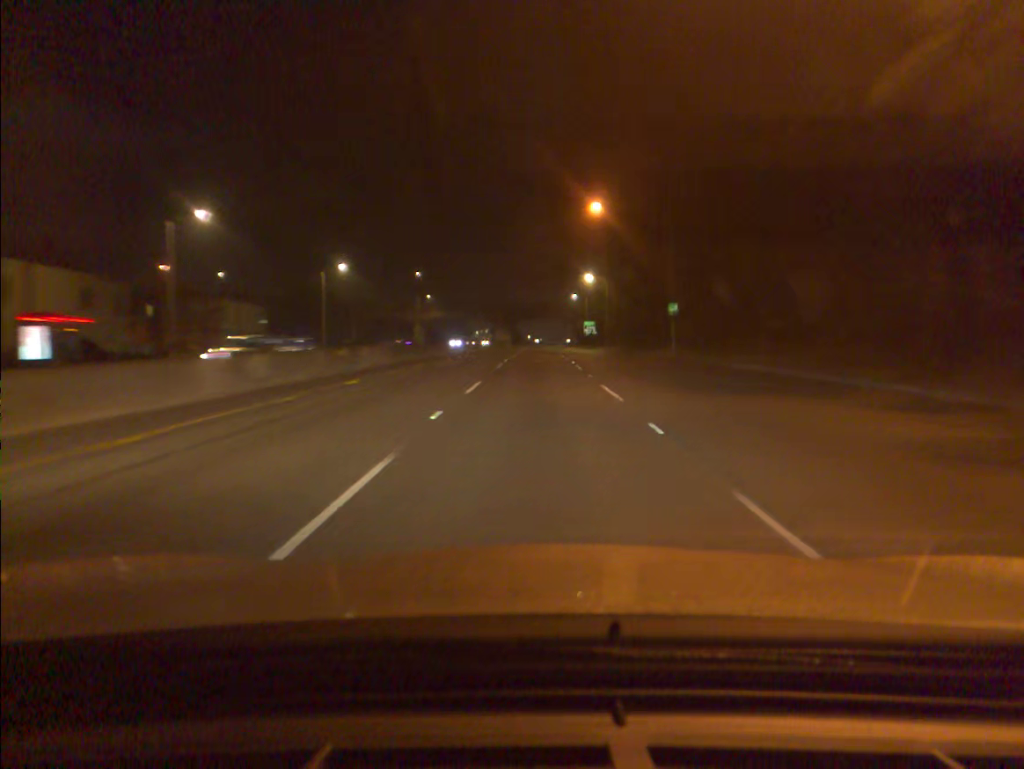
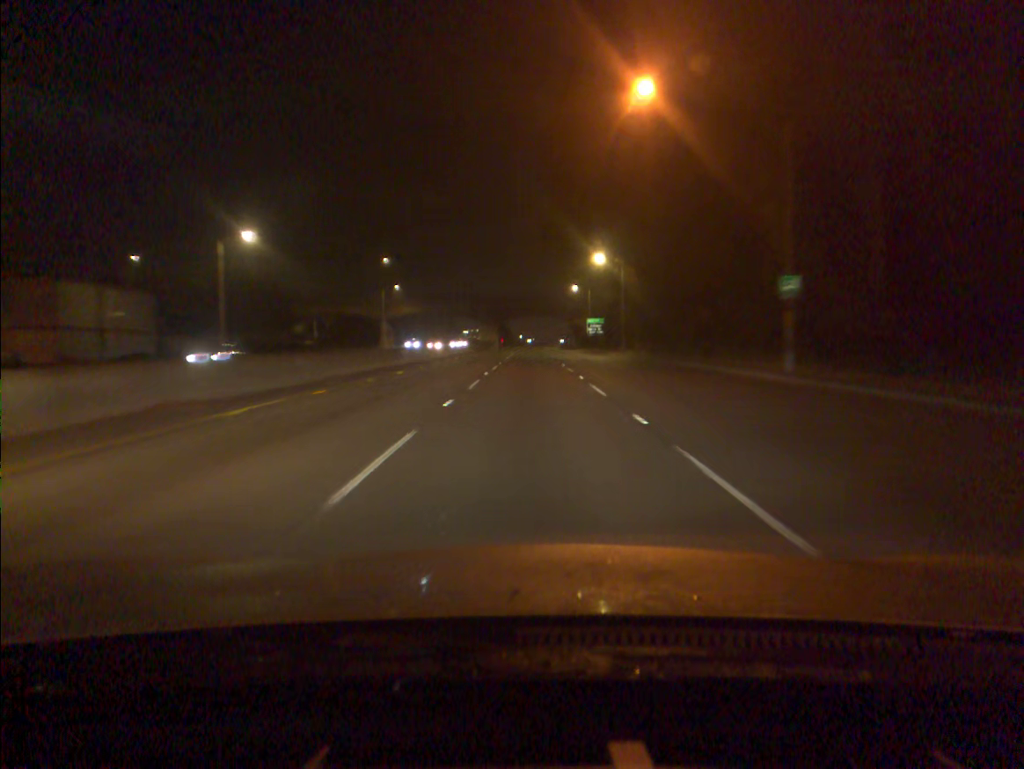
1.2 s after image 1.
(+0.2, +26.5) m; +1°
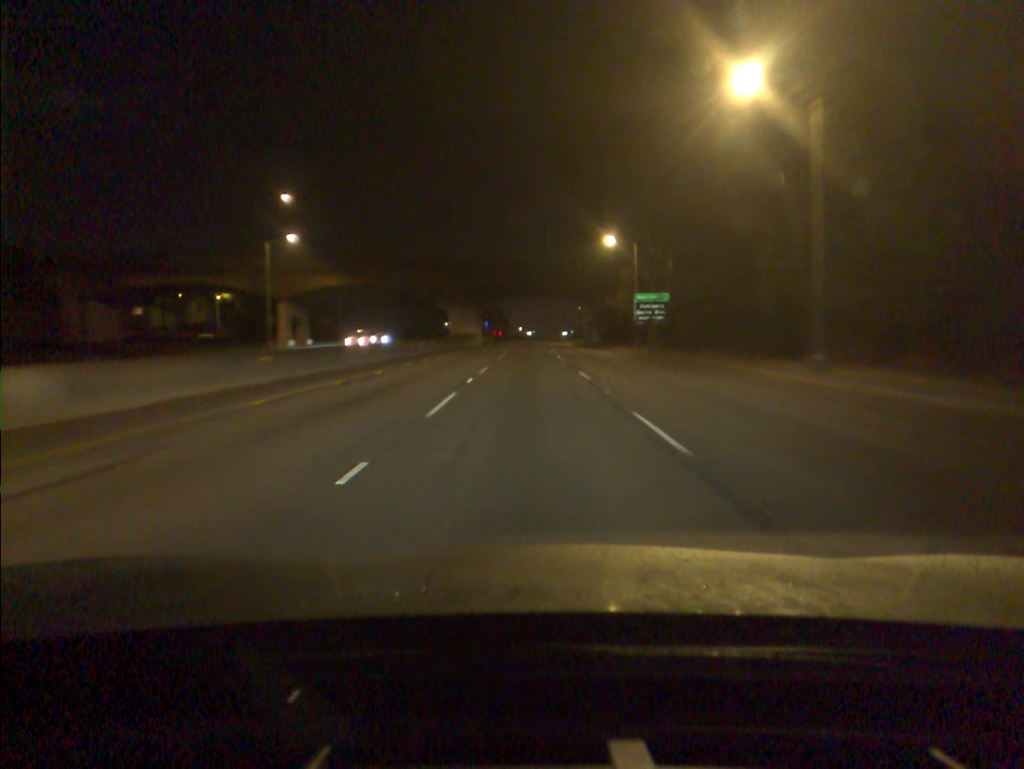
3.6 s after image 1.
(0.0, +53.0) m; 0°
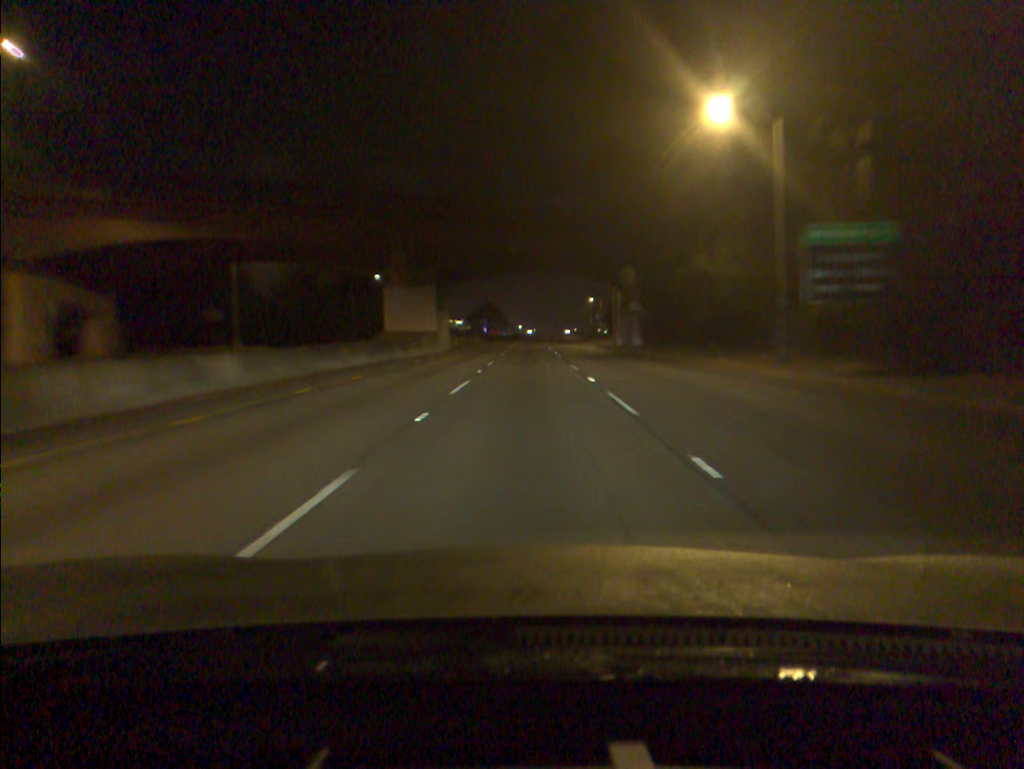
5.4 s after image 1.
(0.0, +39.7) m; 0°
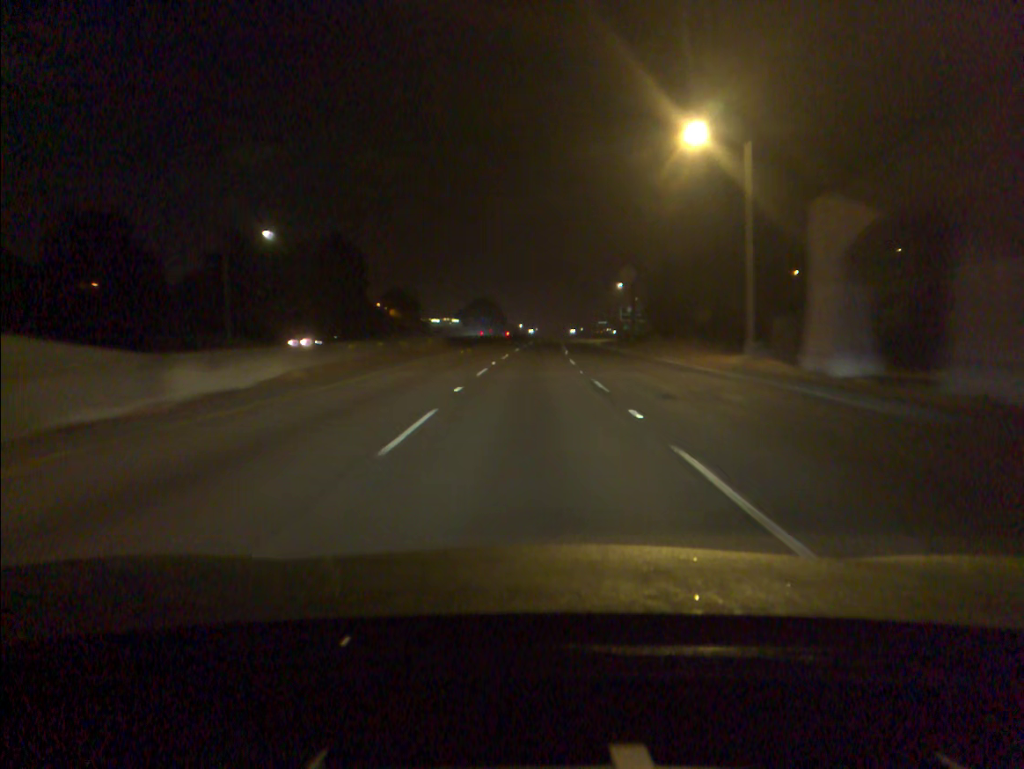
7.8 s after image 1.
(+0.1, +52.8) m; 0°
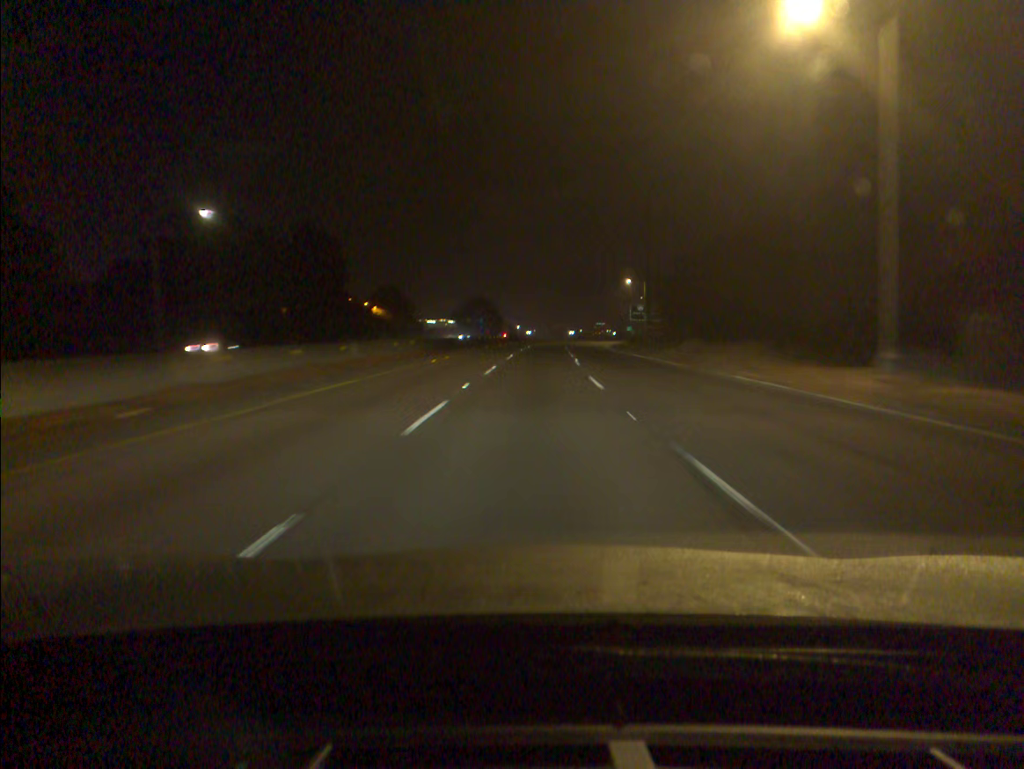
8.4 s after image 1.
(0.0, +13.2) m; 0°
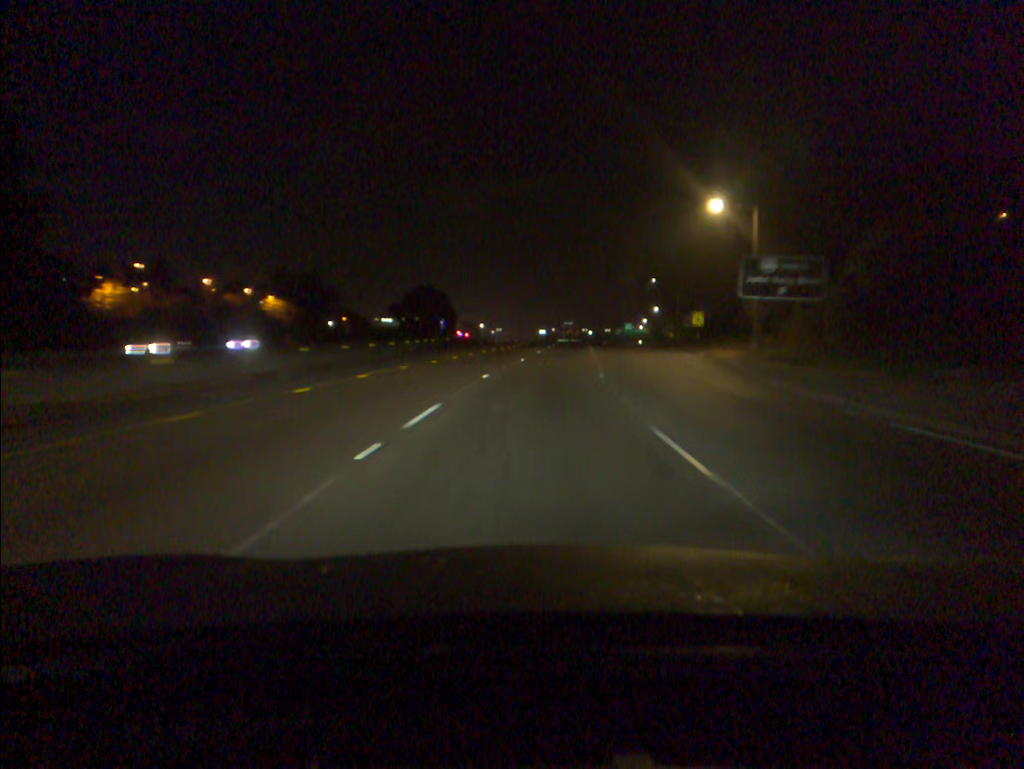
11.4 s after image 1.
(+1.2, +66.0) m; +2°
